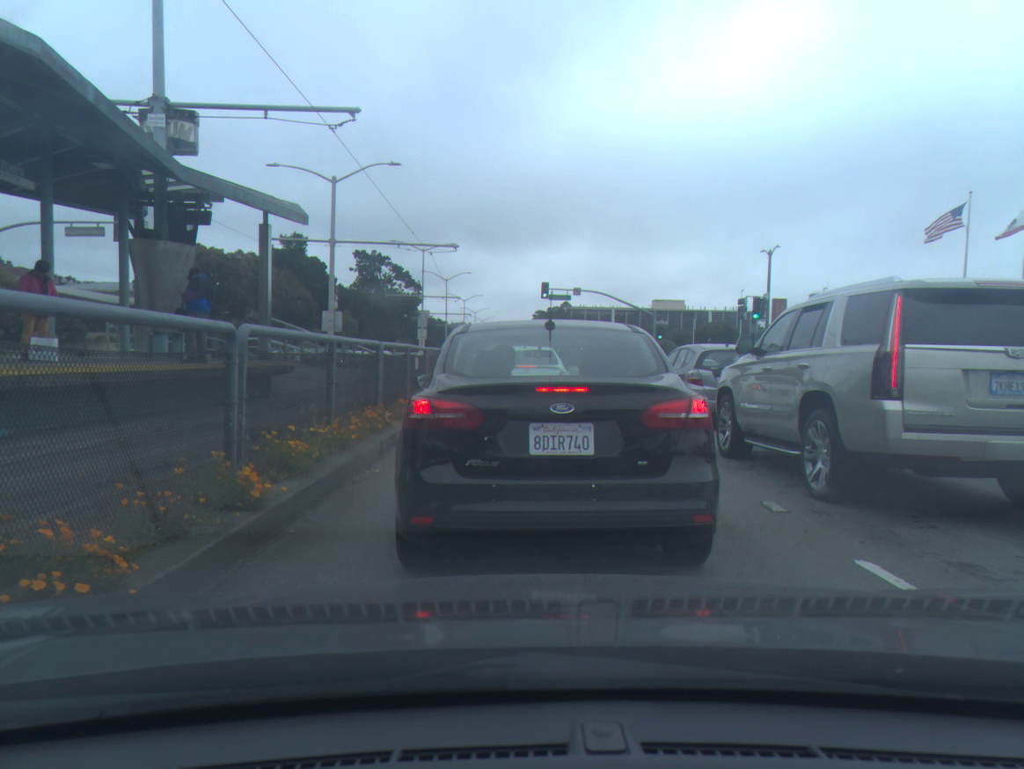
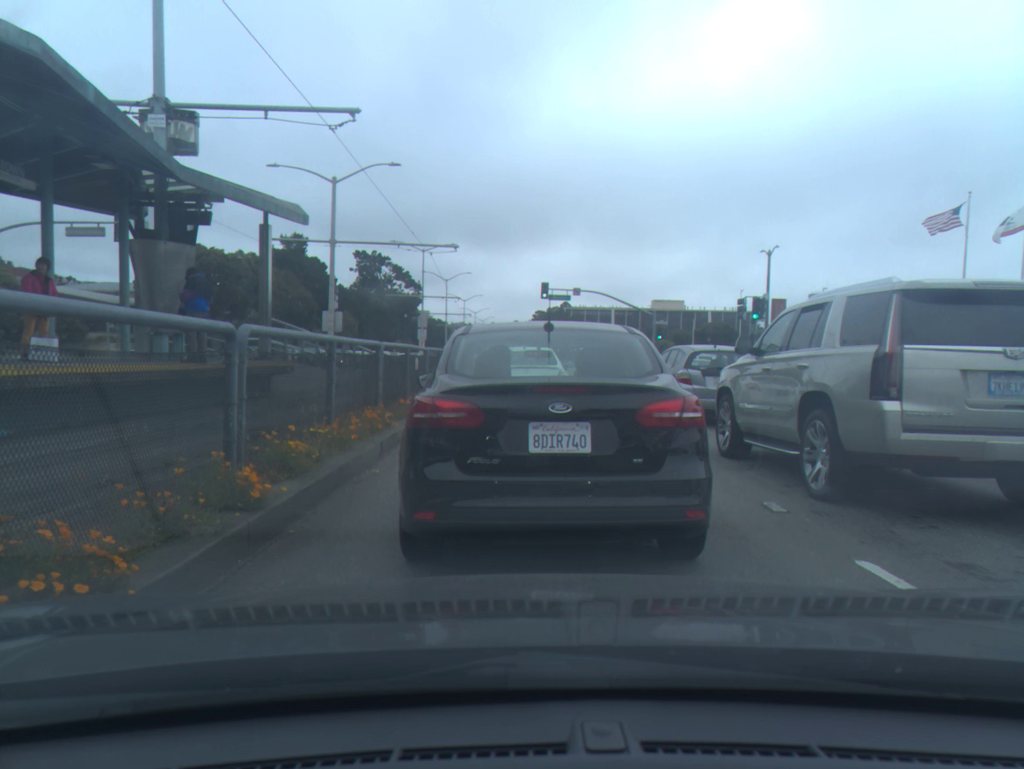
(0.0, 0.0) m; 0°
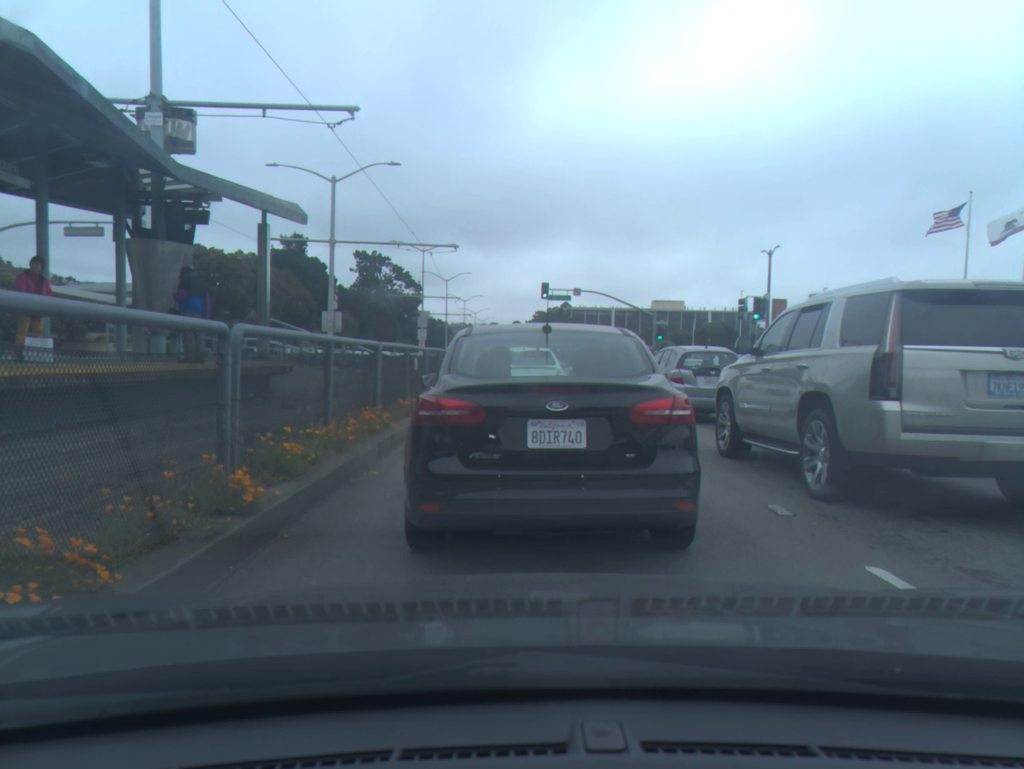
(0.0, +0.1) m; 0°
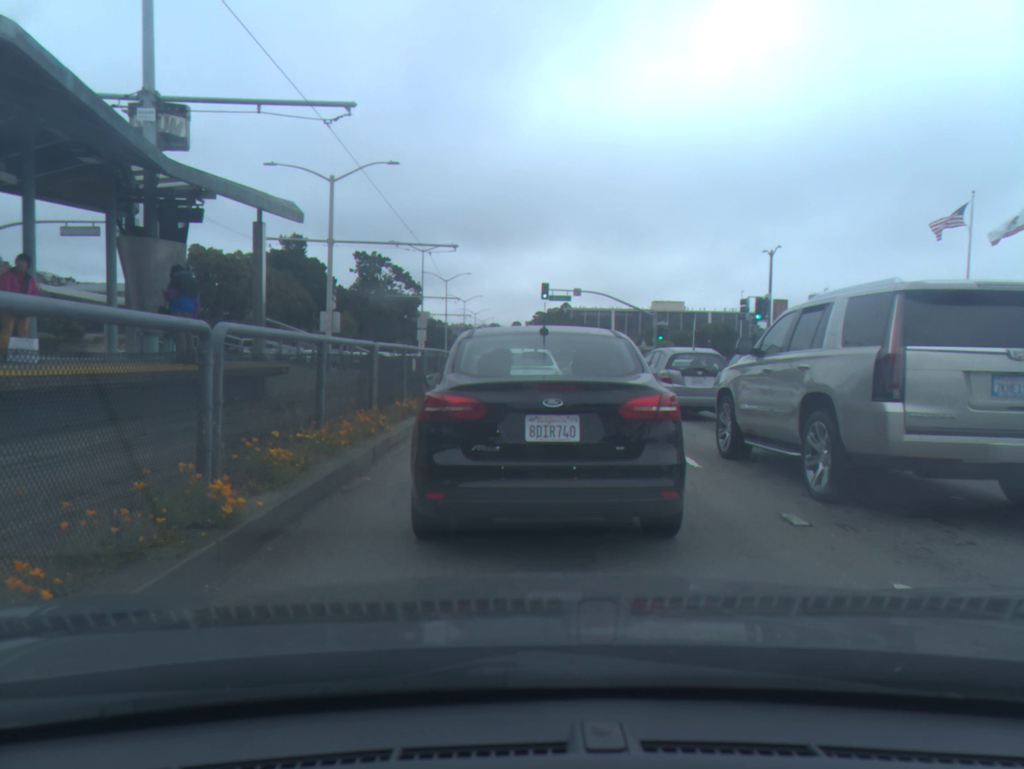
(0.0, +0.3) m; 0°
